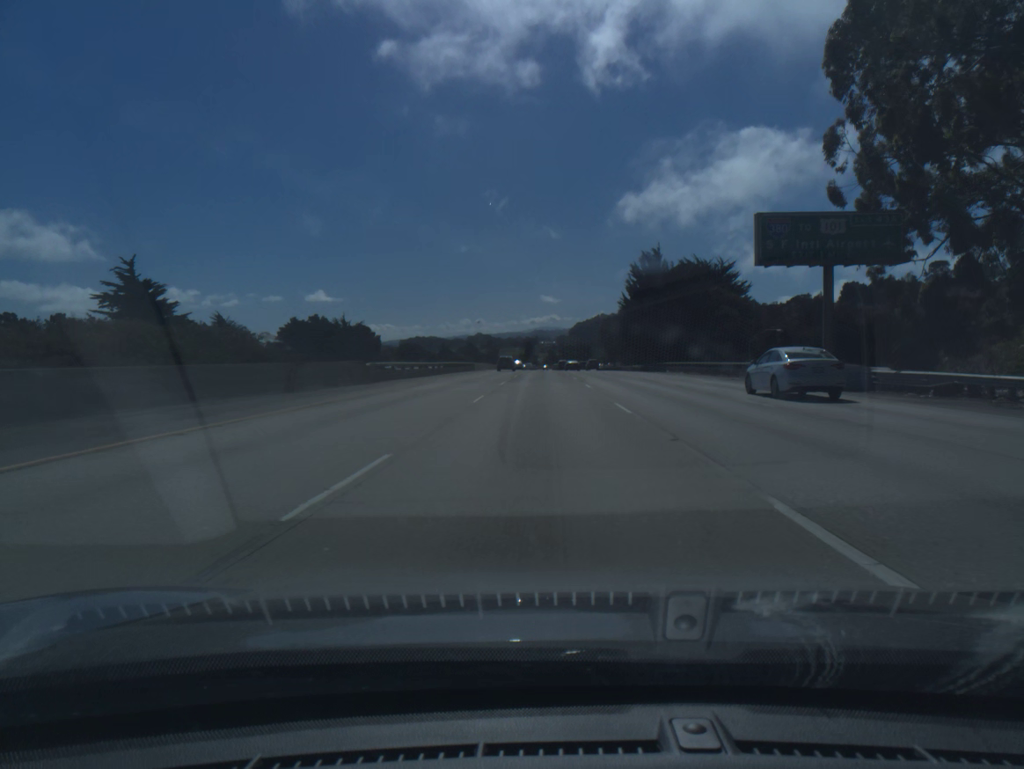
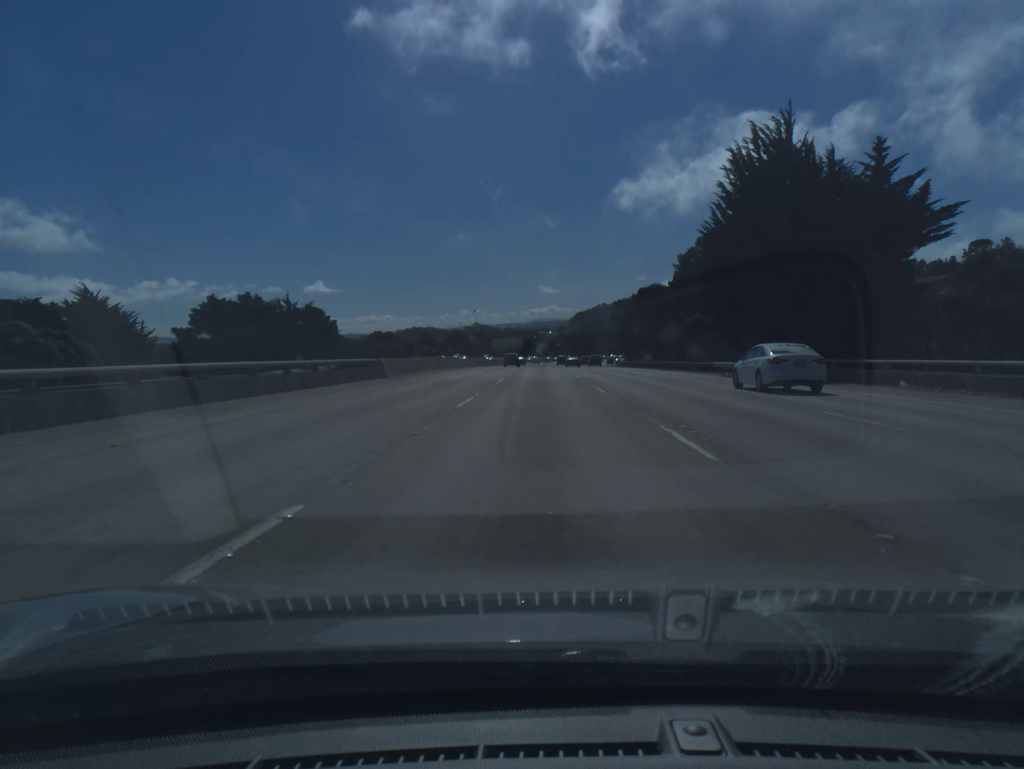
(0.0, +51.1) m; 0°
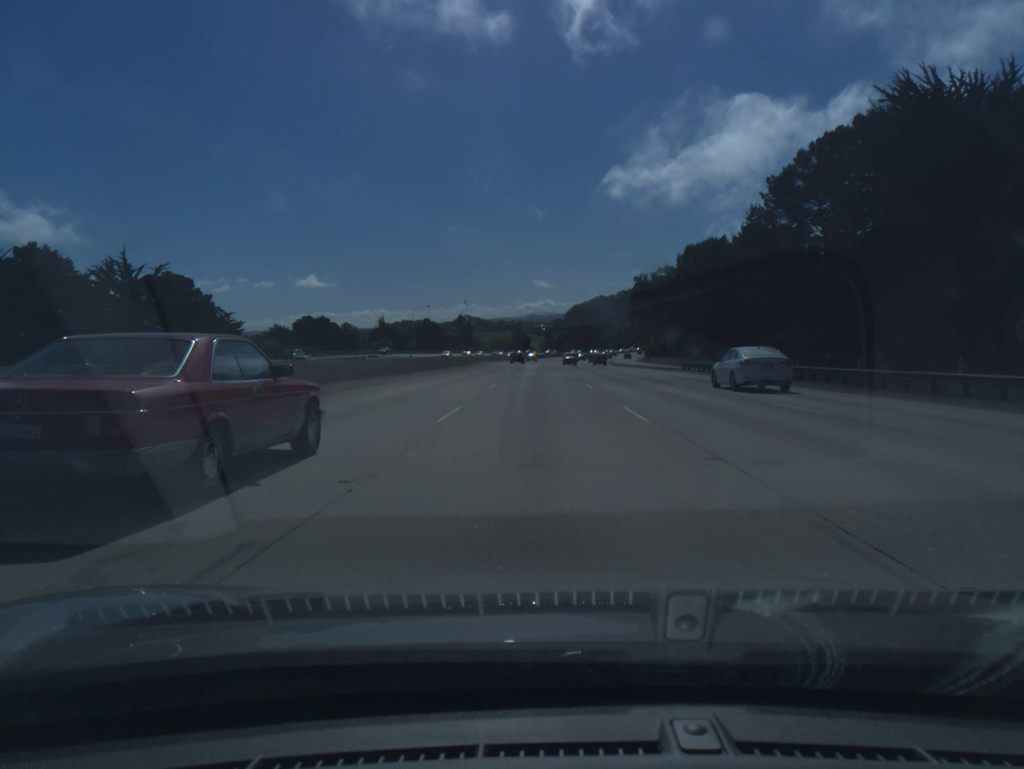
(0.0, +68.5) m; 0°
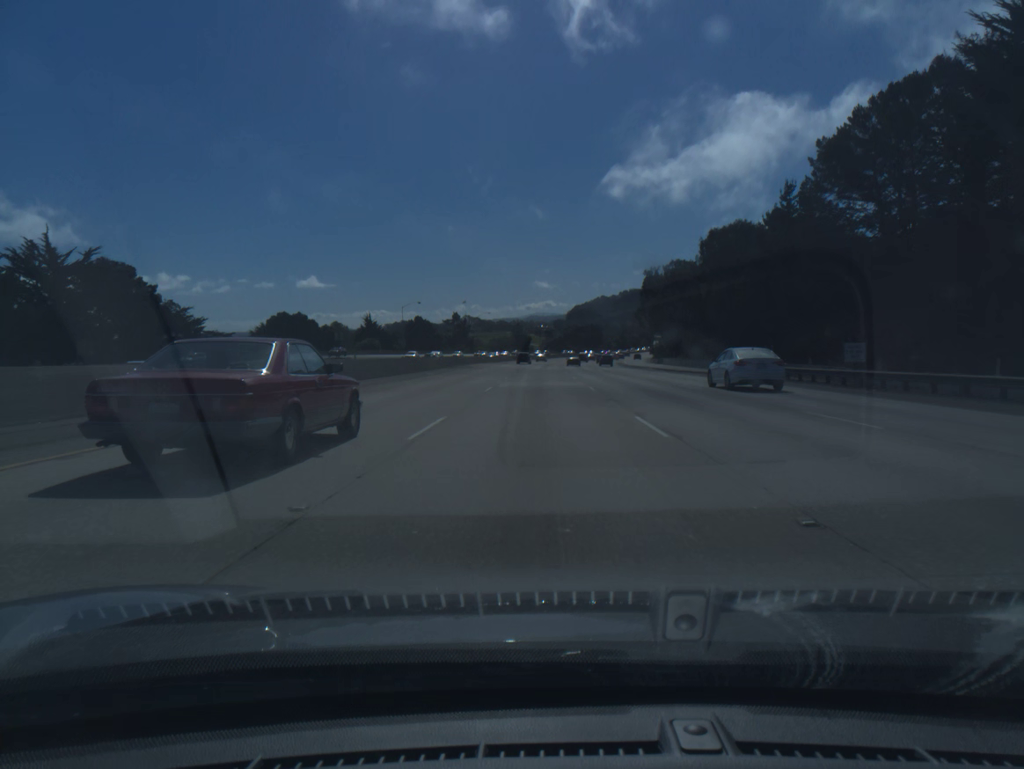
(0.0, +17.2) m; 0°
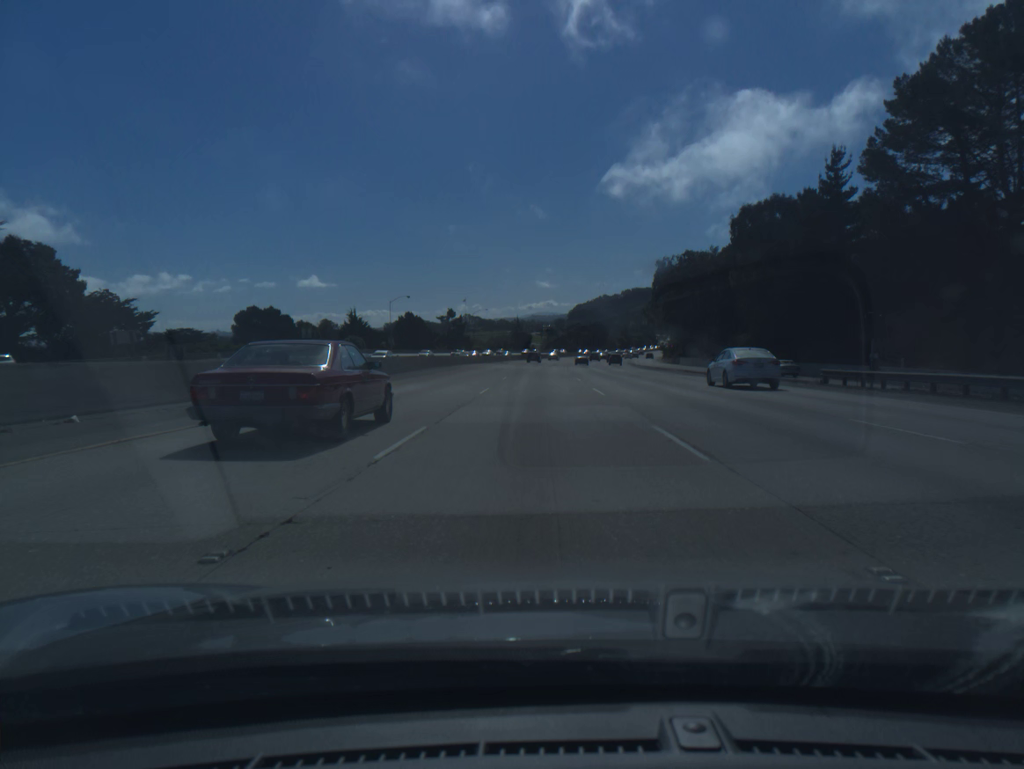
(0.0, +17.2) m; 0°
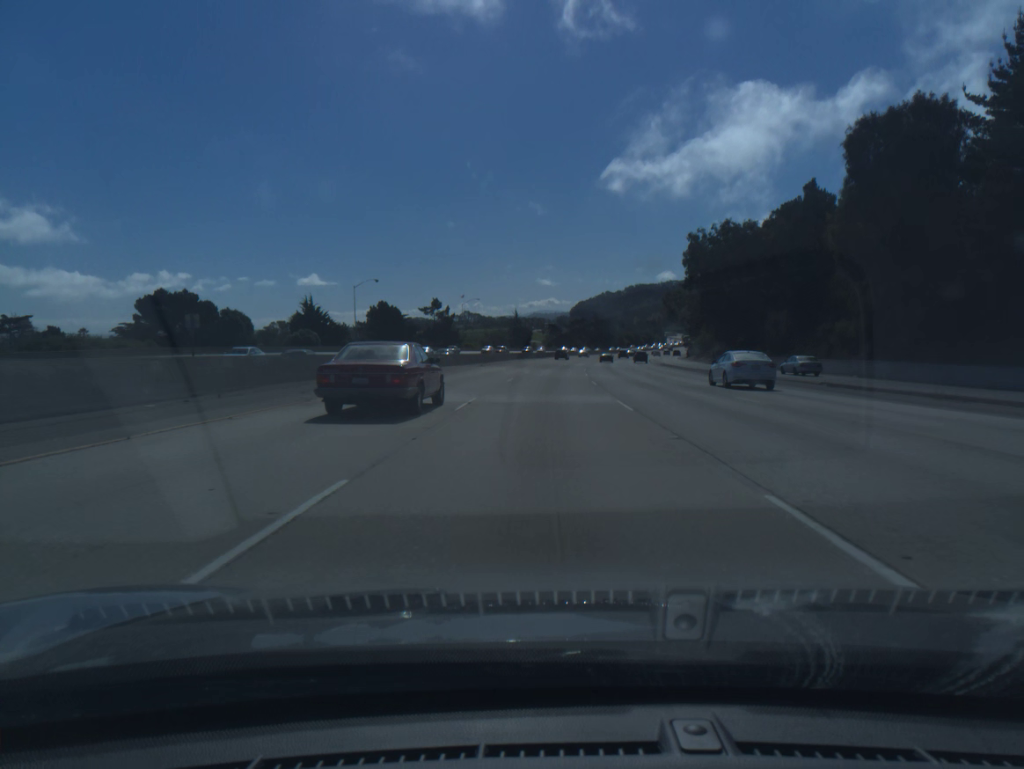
(-0.1, +34.4) m; 0°
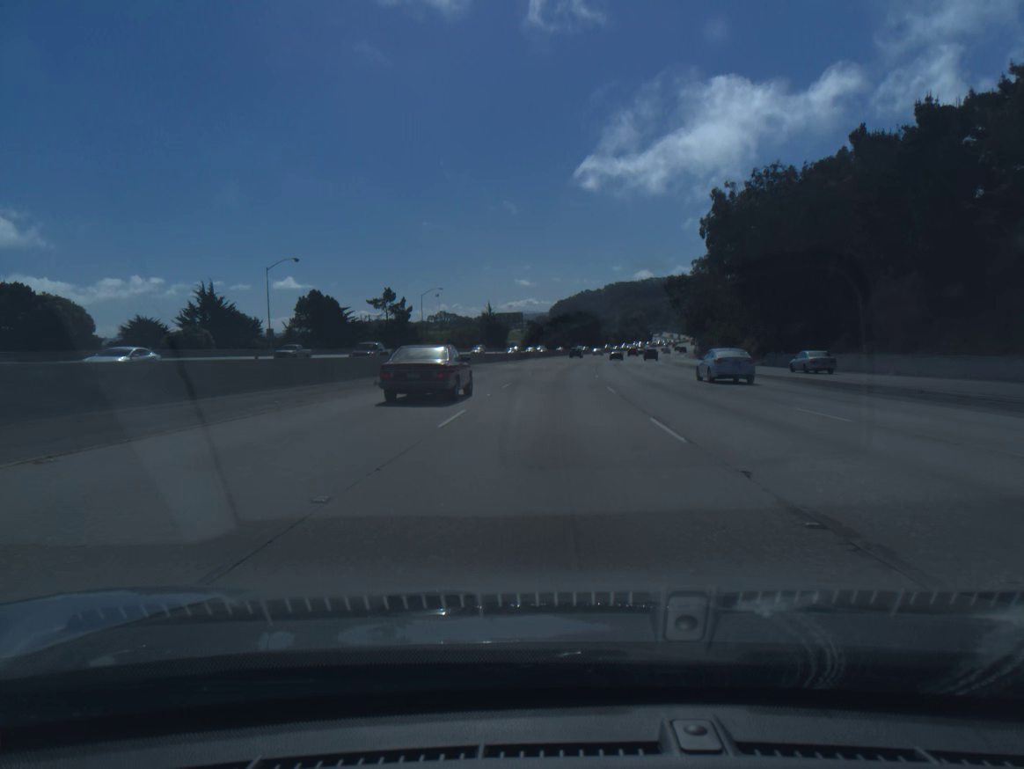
(+0.3, +34.4) m; +1°
